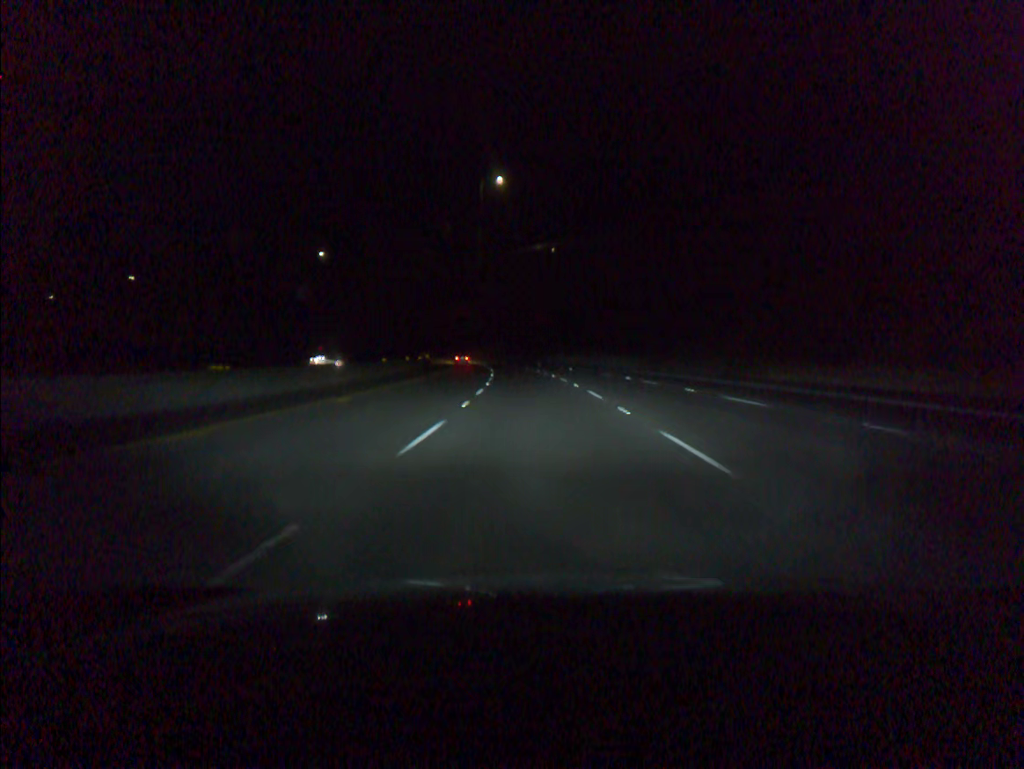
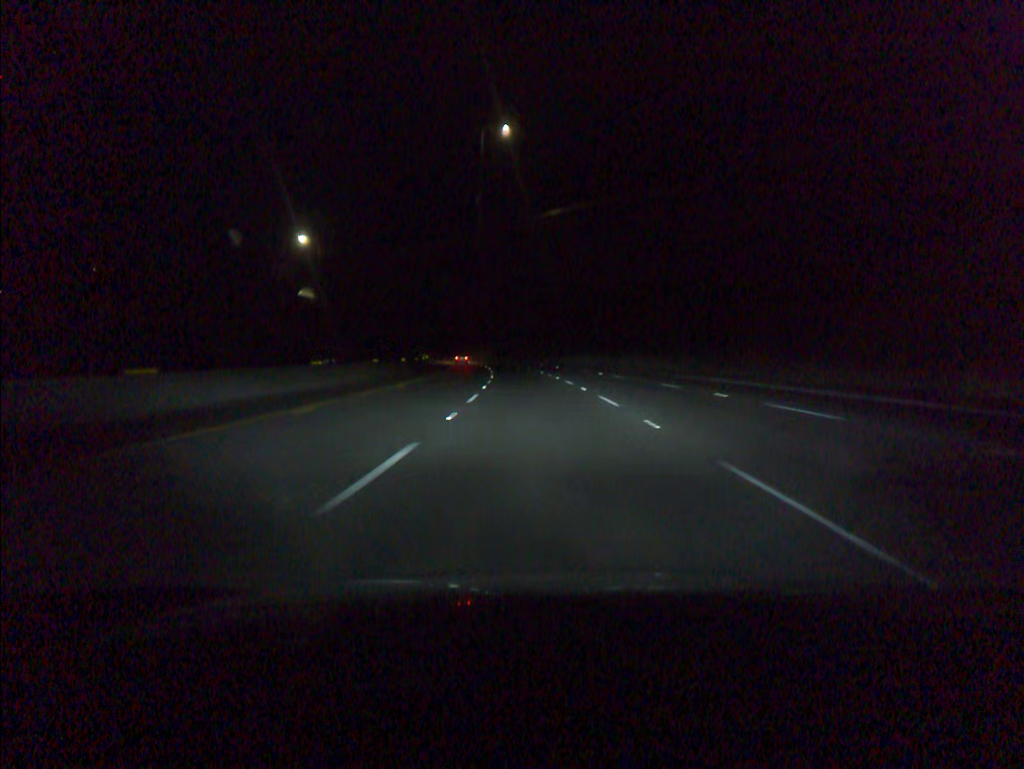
(-0.2, +18.3) m; -1°
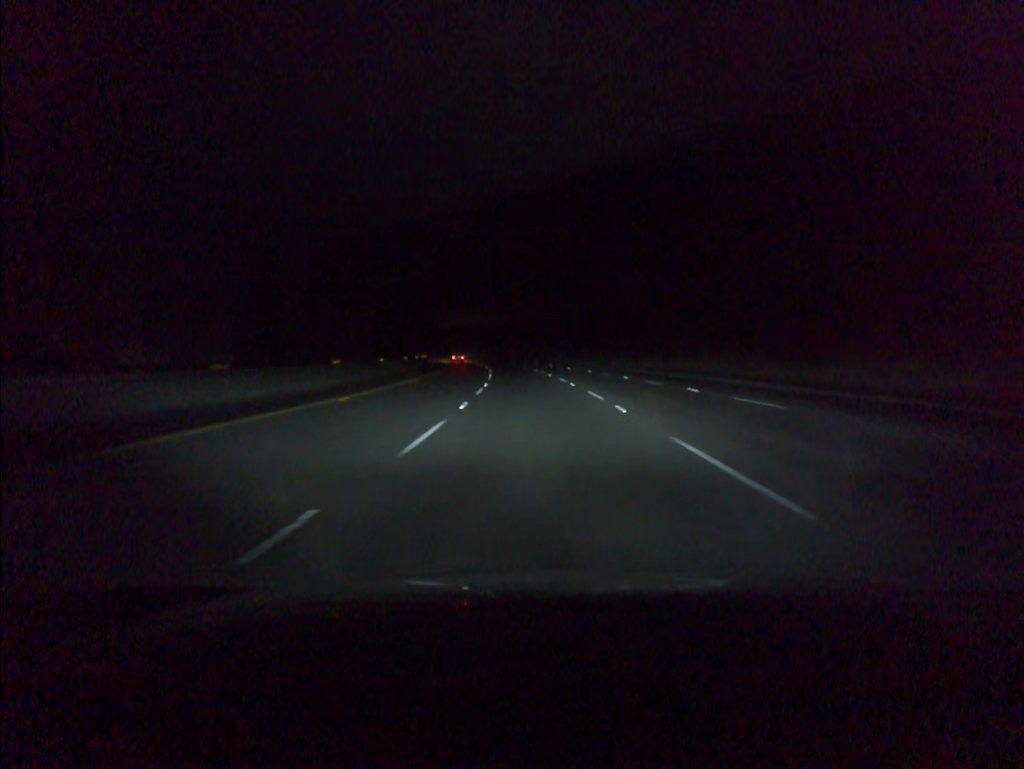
(-1.7, +54.8) m; -4°
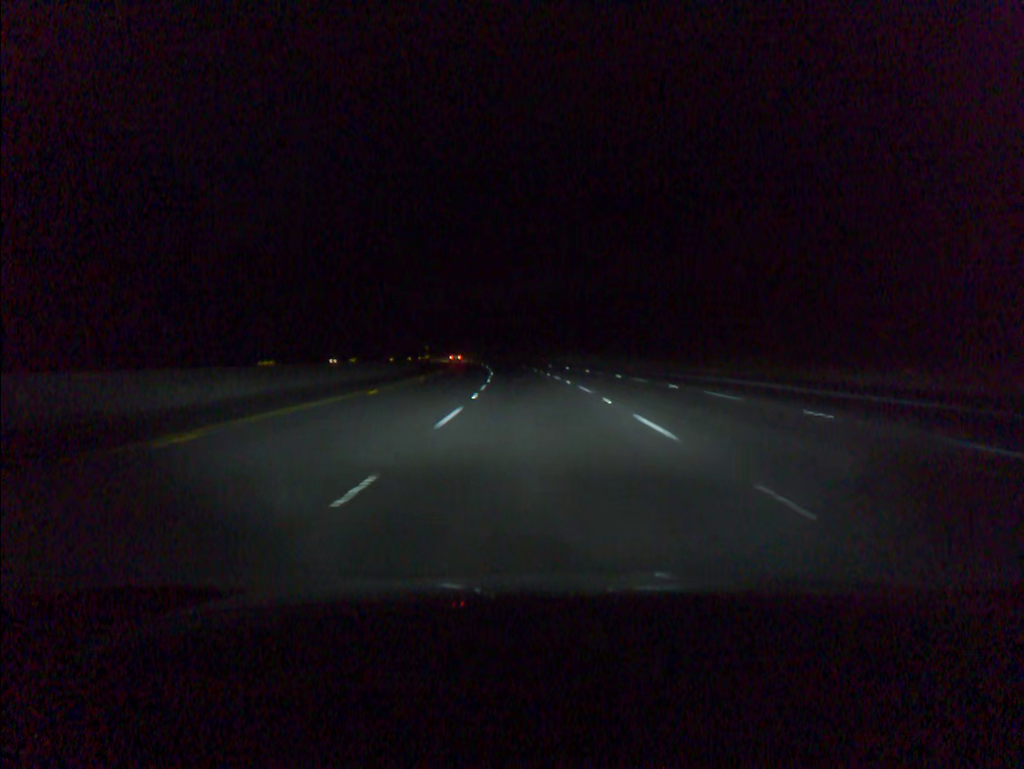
(-1.9, +54.7) m; -4°
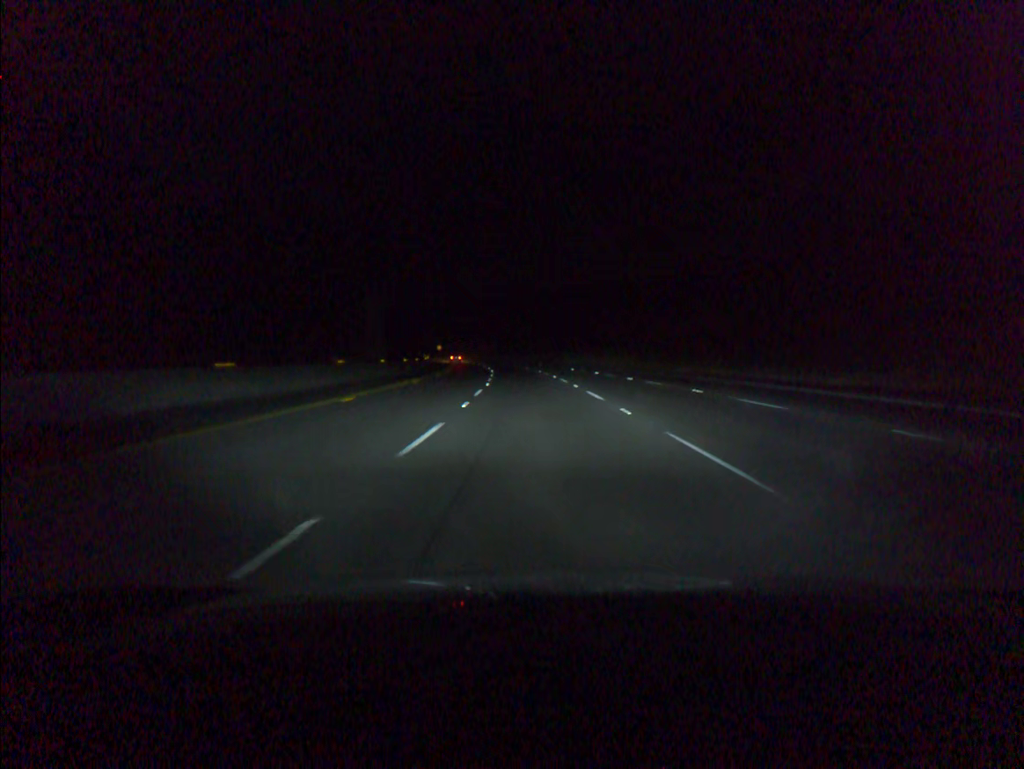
(-0.2, +18.3) m; -1°
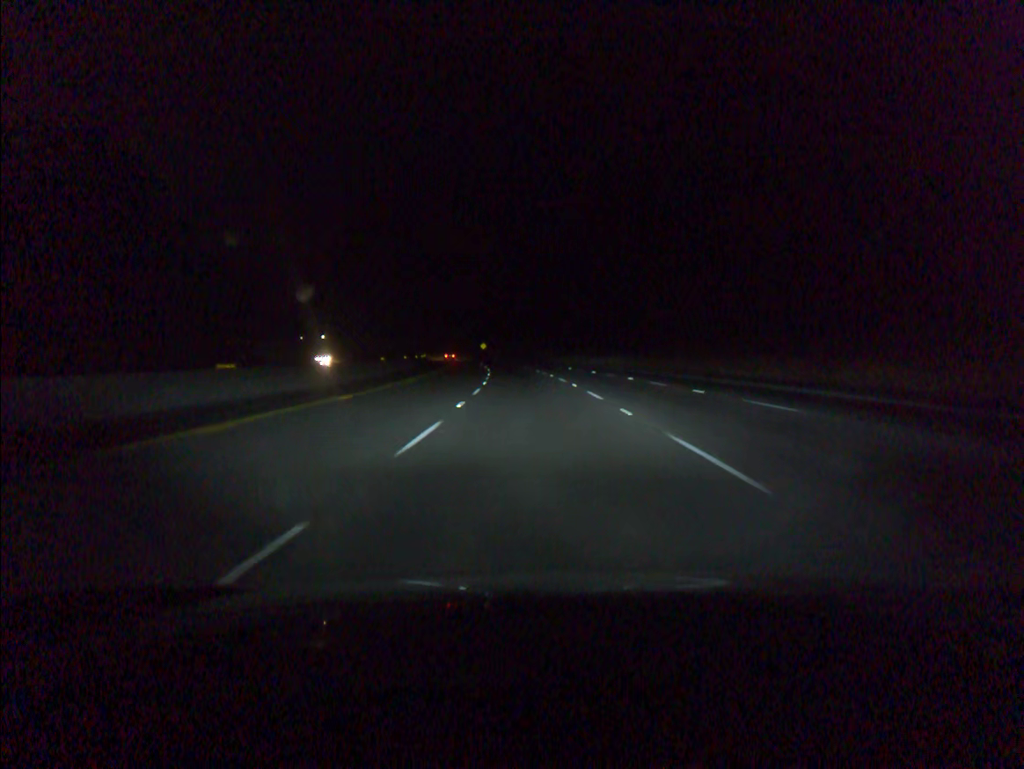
(-3.0, +73.1) m; -5°
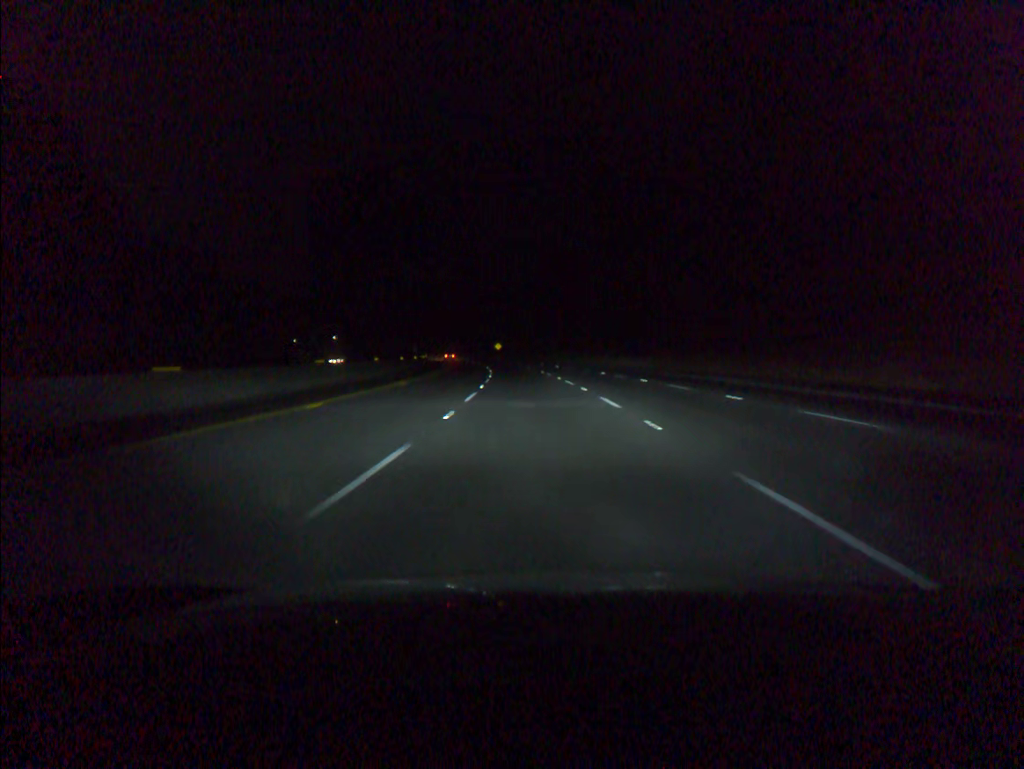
(-0.2, +18.3) m; -1°
